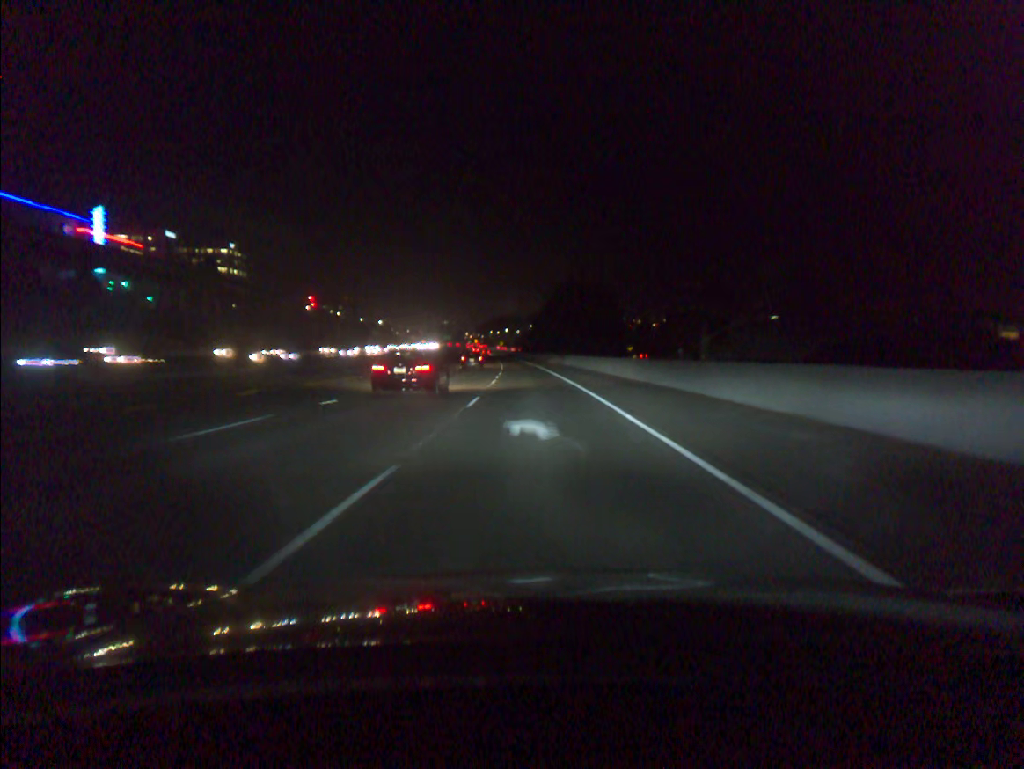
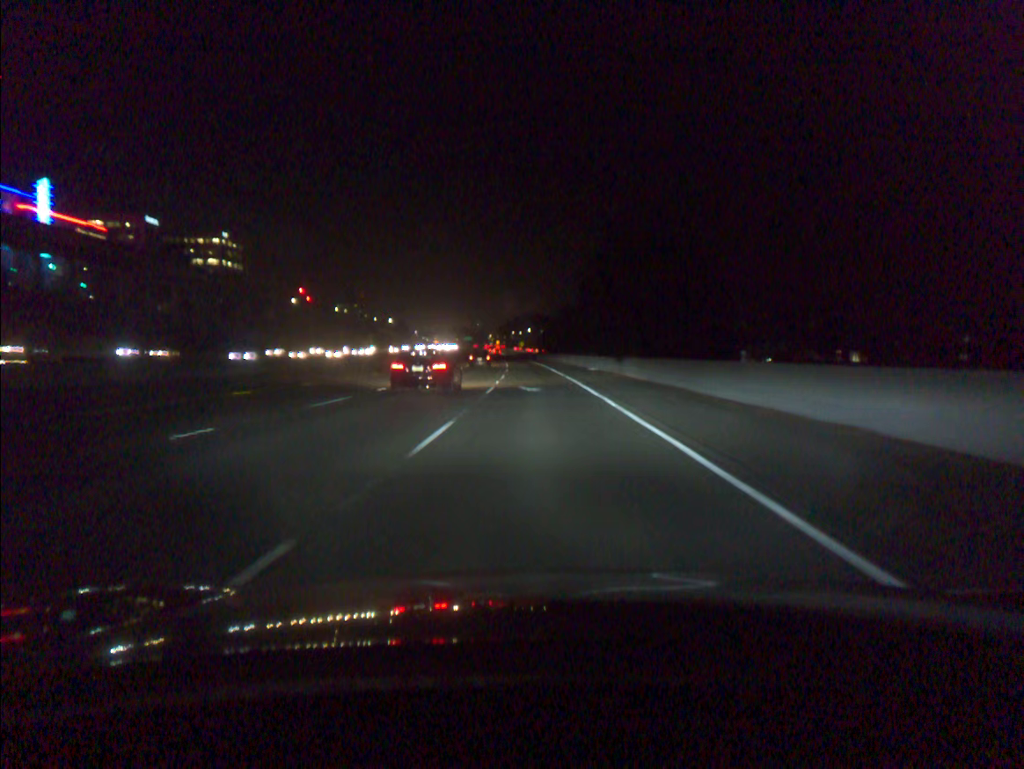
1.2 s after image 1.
(-0.6, +37.6) m; -2°
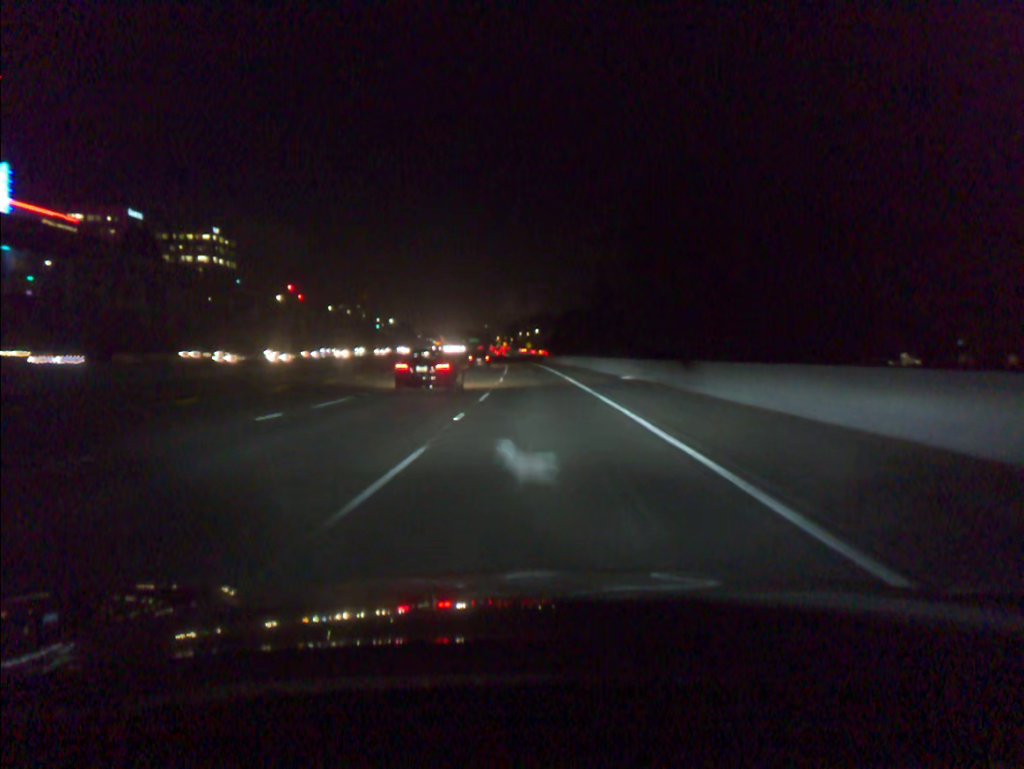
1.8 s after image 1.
(-0.1, +18.2) m; -1°
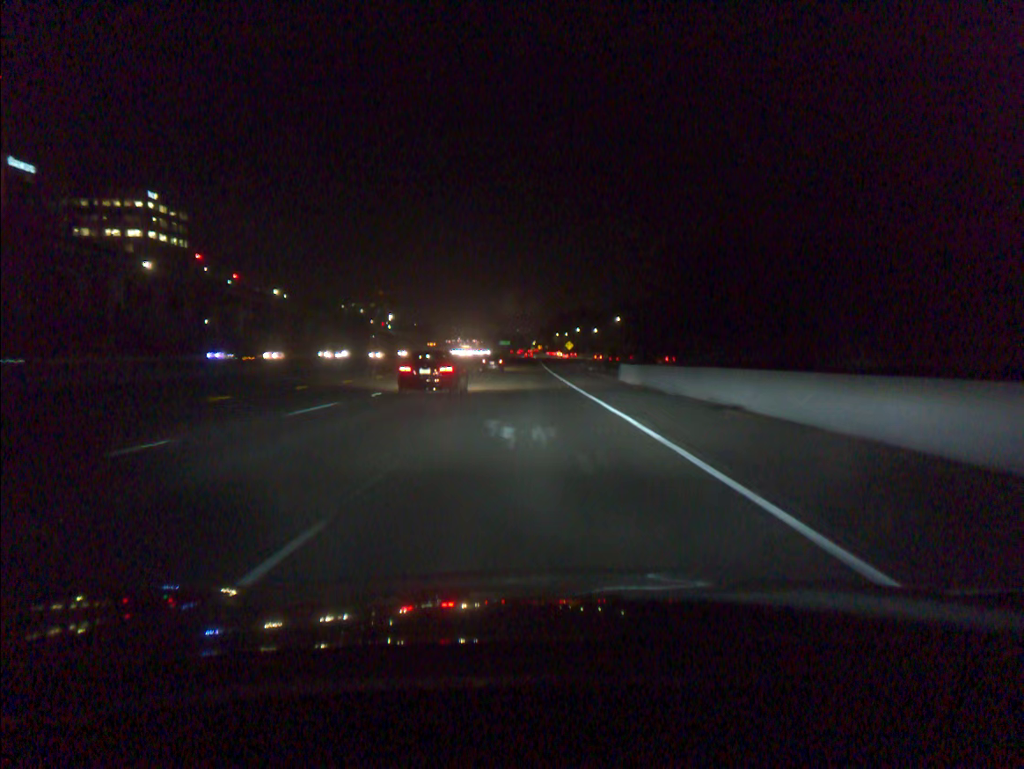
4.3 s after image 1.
(-1.7, +77.3) m; -3°
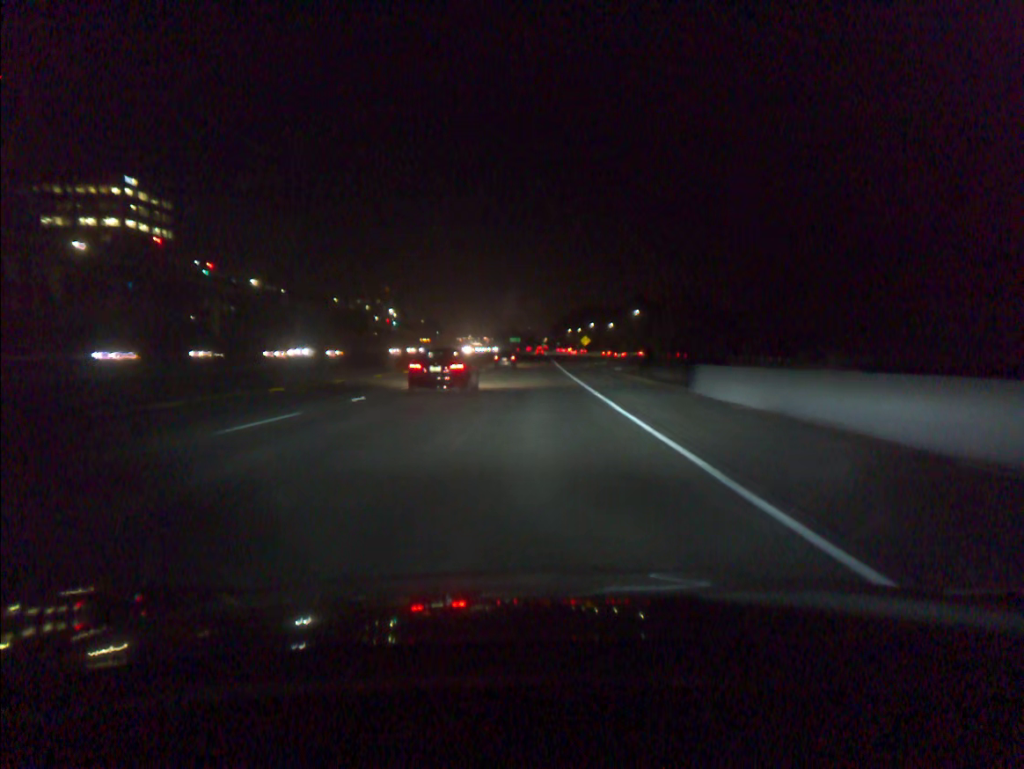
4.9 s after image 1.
(-0.1, +18.9) m; -1°
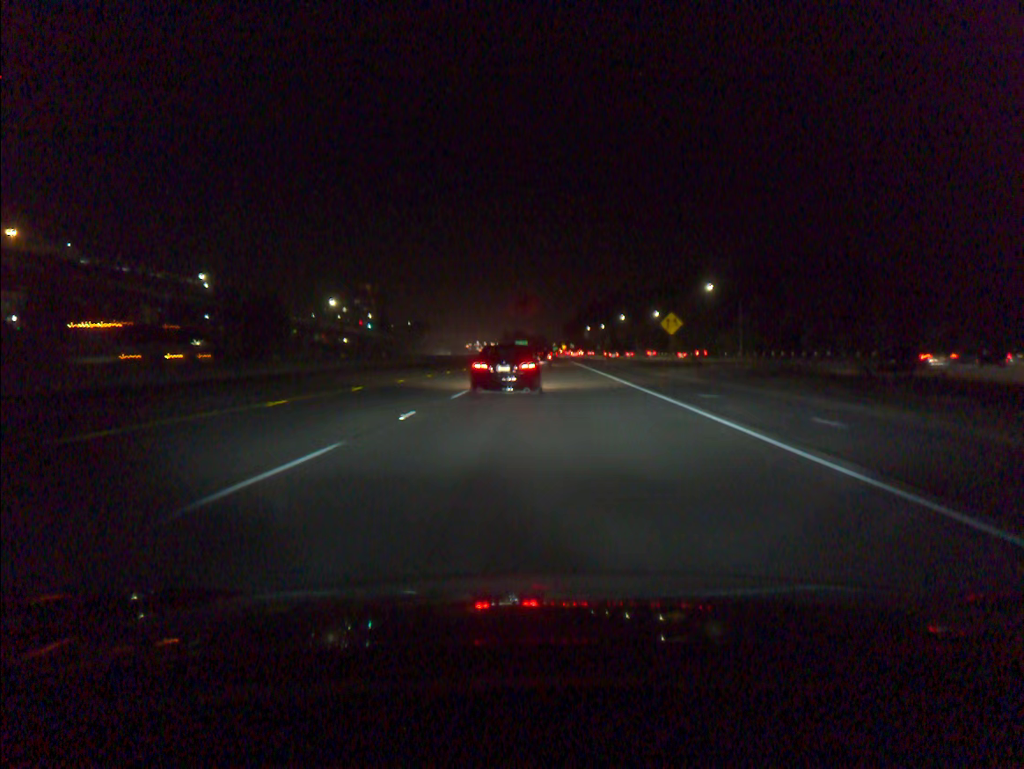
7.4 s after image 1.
(-1.1, +79.6) m; -1°
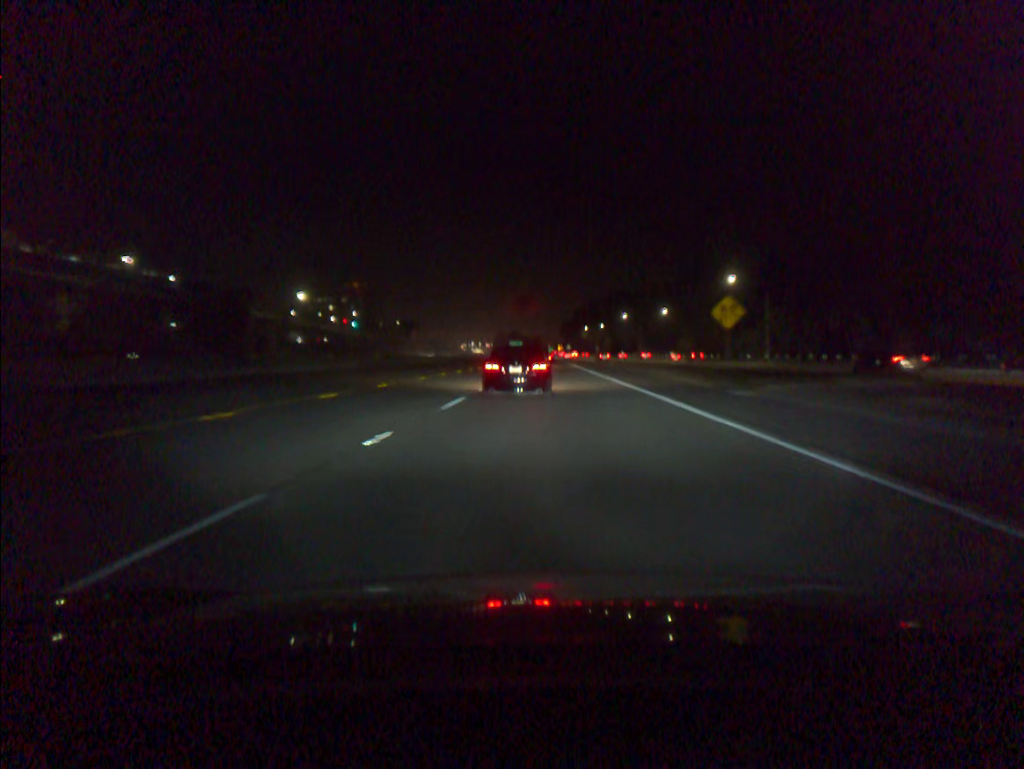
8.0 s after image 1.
(0.0, +18.6) m; 0°
